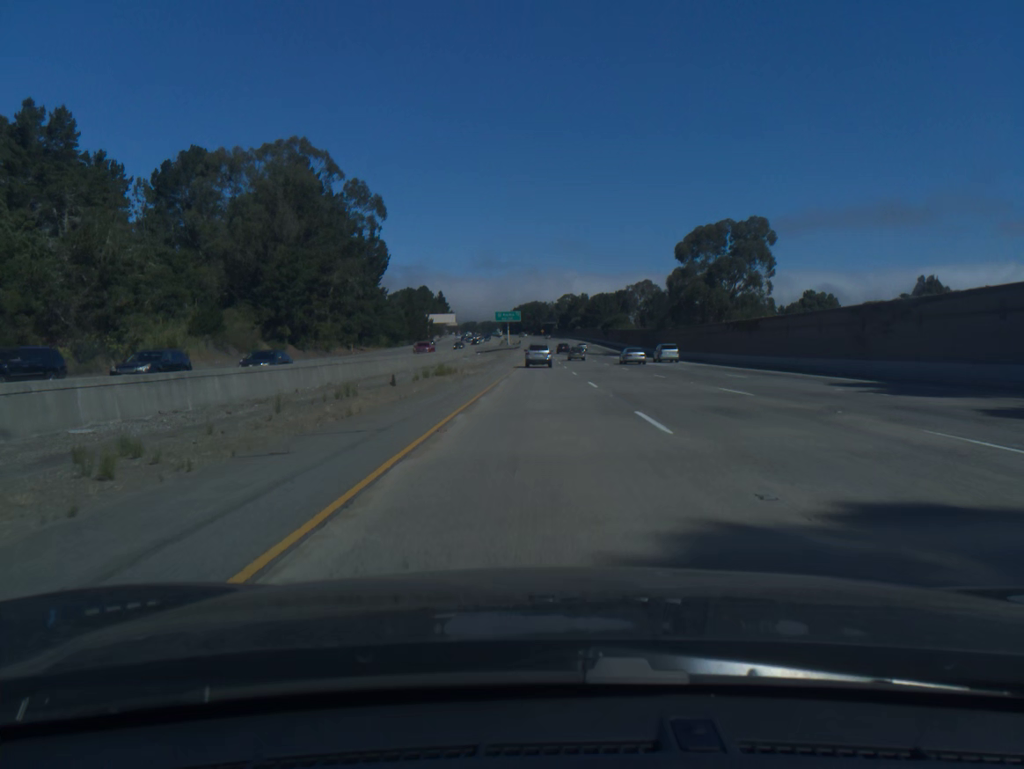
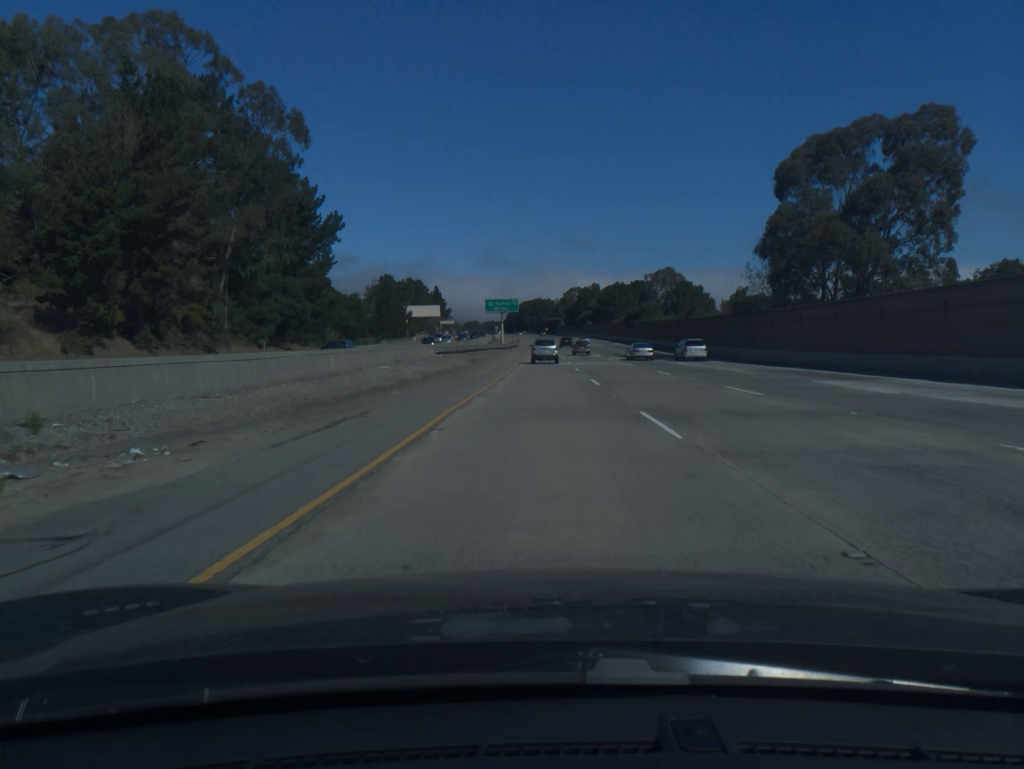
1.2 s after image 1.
(-0.1, +44.6) m; 0°
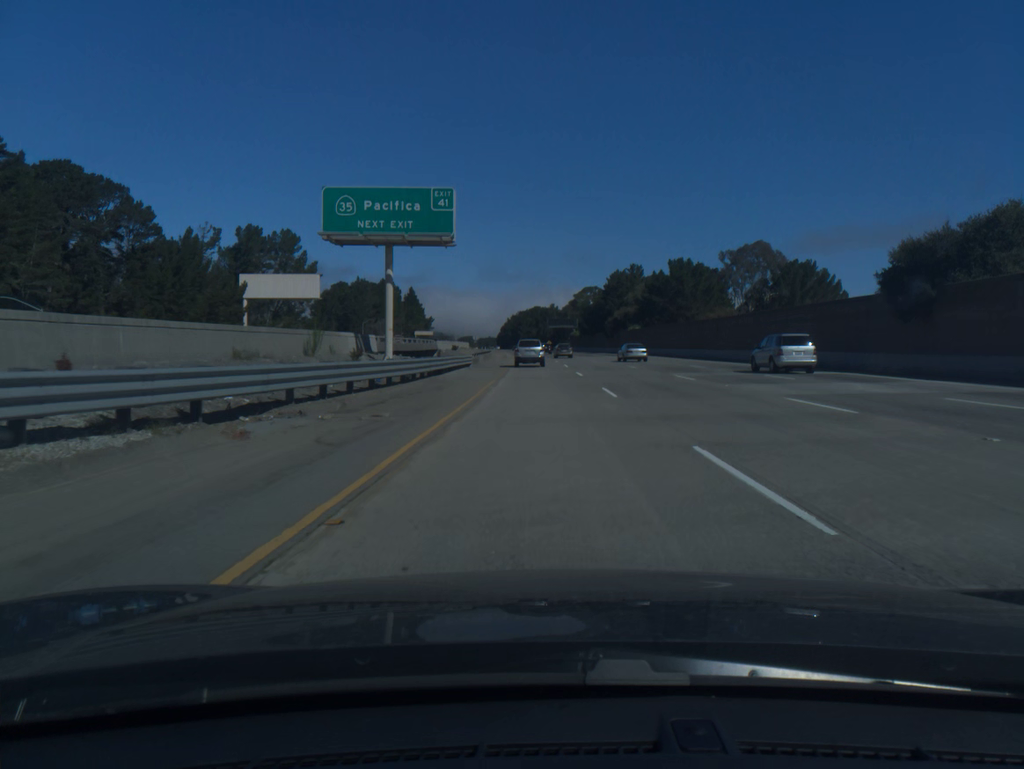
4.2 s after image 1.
(-0.2, +108.0) m; 0°
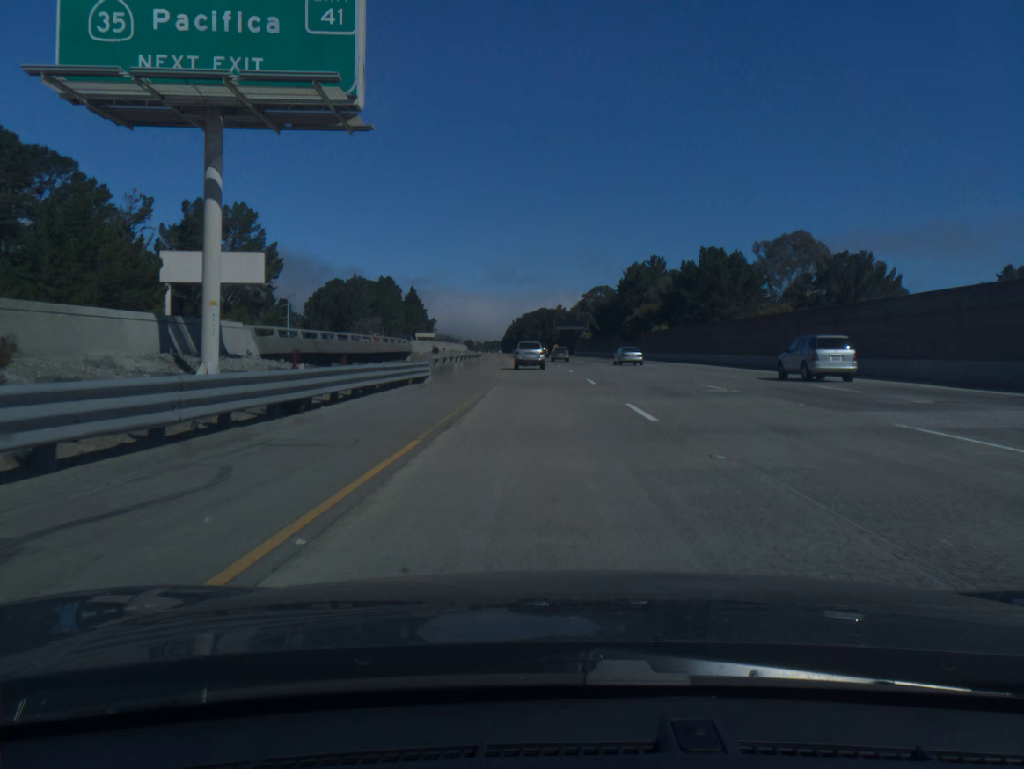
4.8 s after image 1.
(-0.1, +20.8) m; 0°
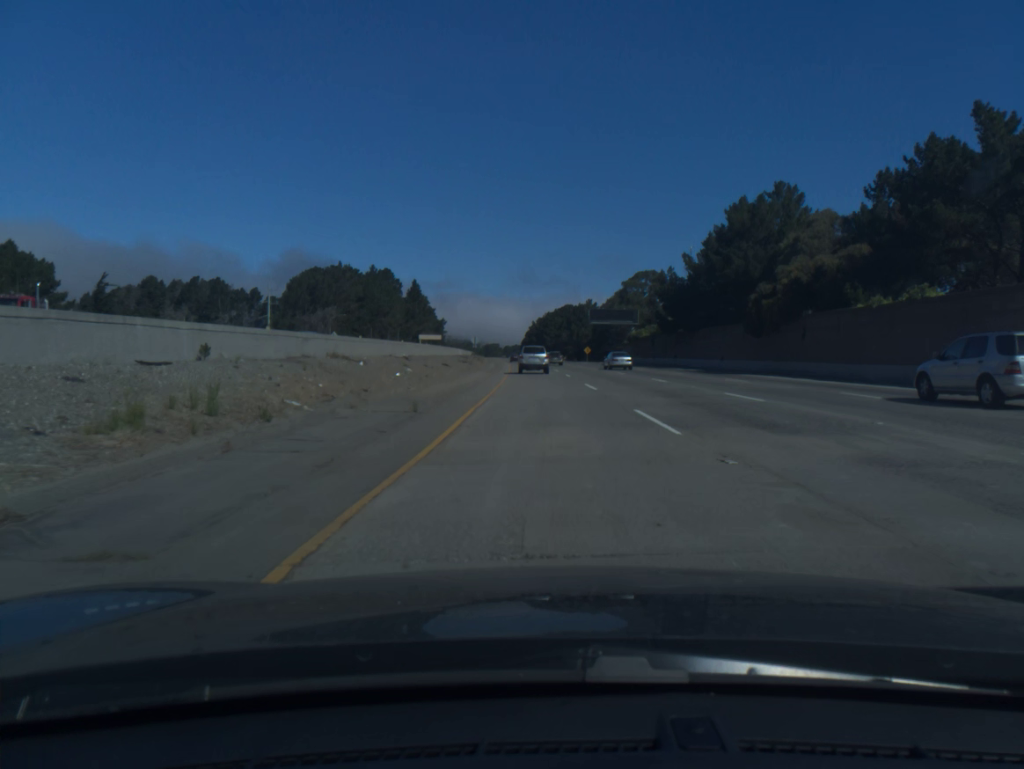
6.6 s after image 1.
(-0.8, +60.9) m; -2°
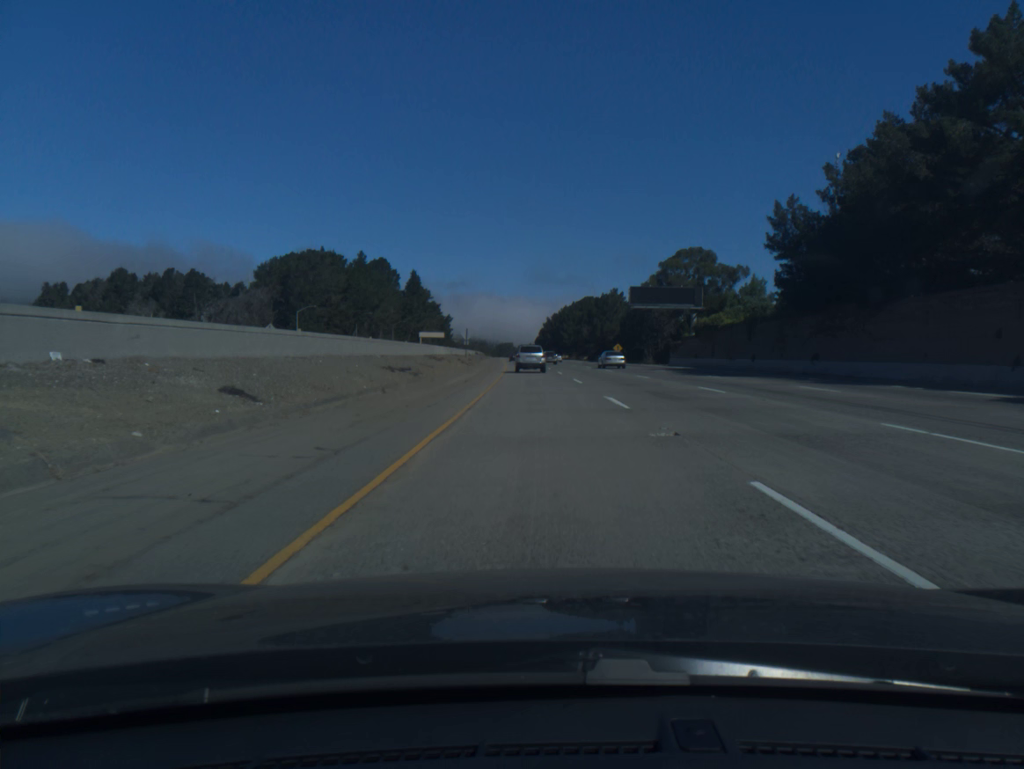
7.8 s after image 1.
(-0.3, +39.9) m; -1°
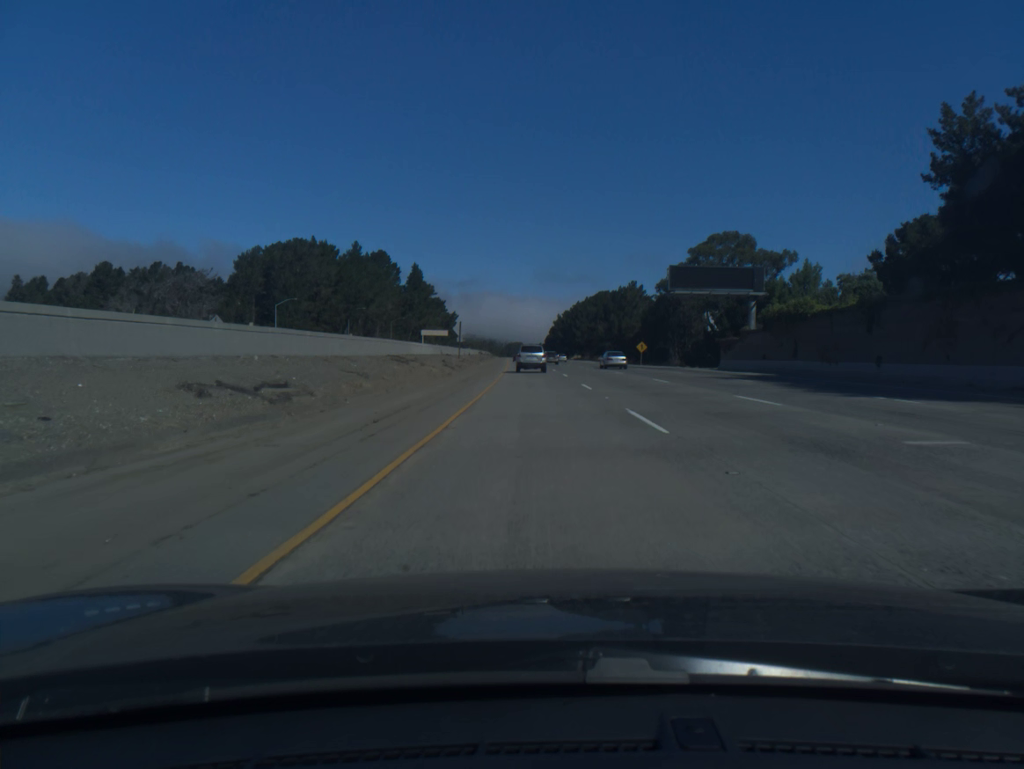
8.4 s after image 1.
(-0.1, +19.8) m; -1°
